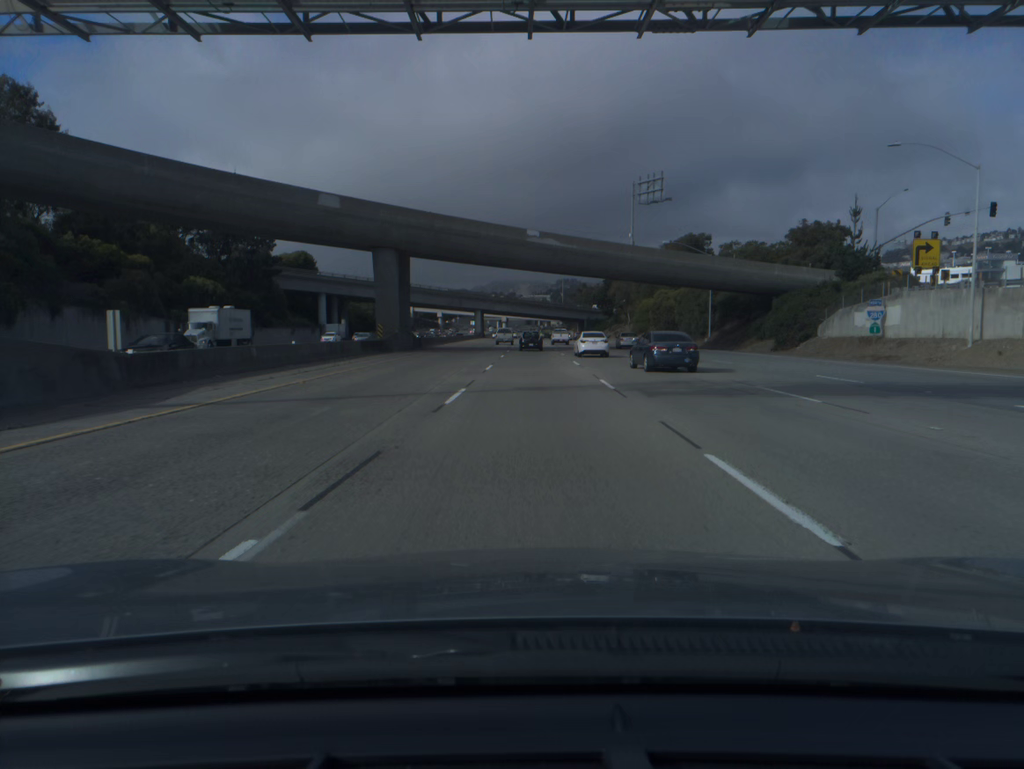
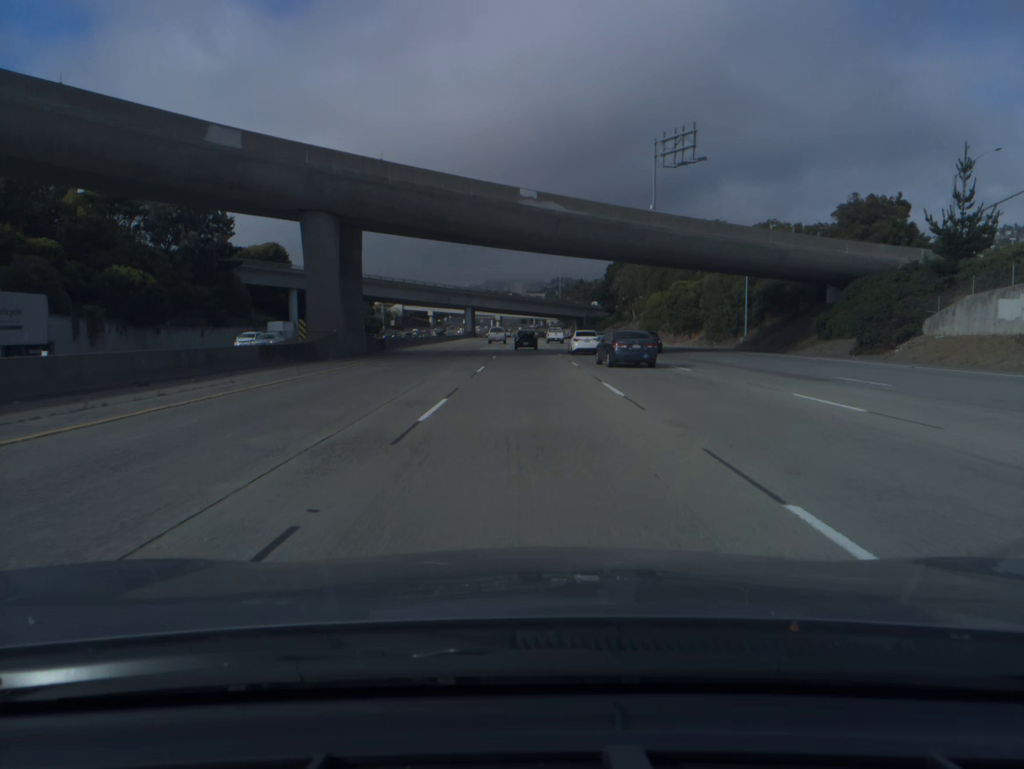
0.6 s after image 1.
(+0.1, +17.0) m; 0°
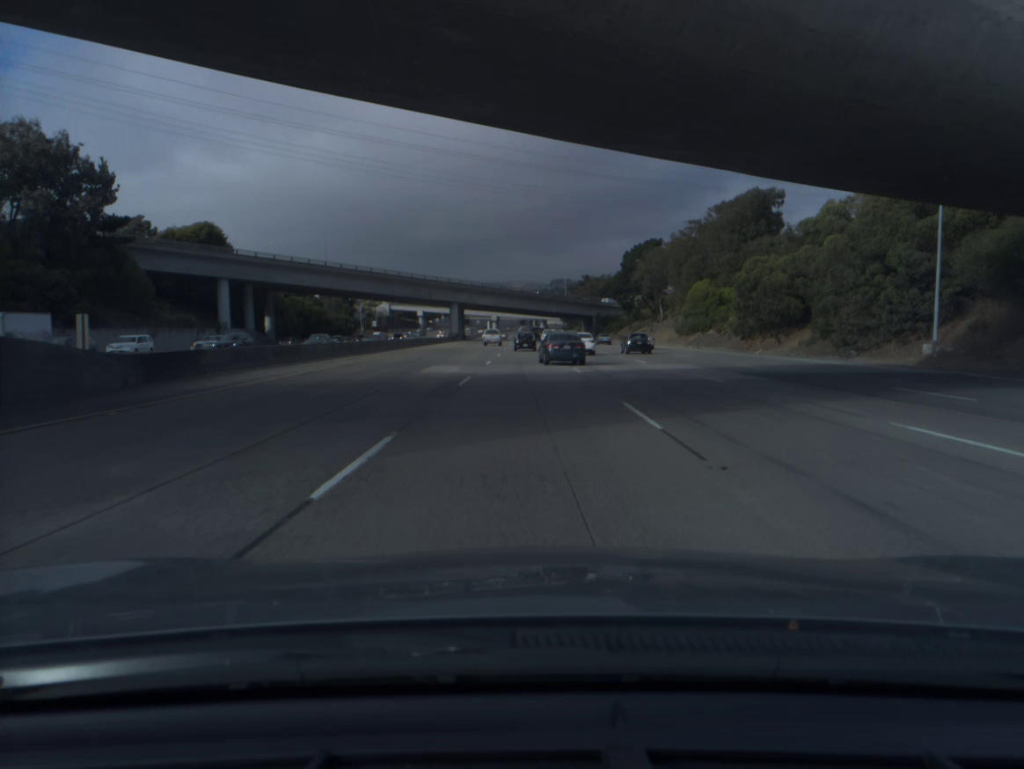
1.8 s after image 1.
(+0.1, +34.2) m; 0°
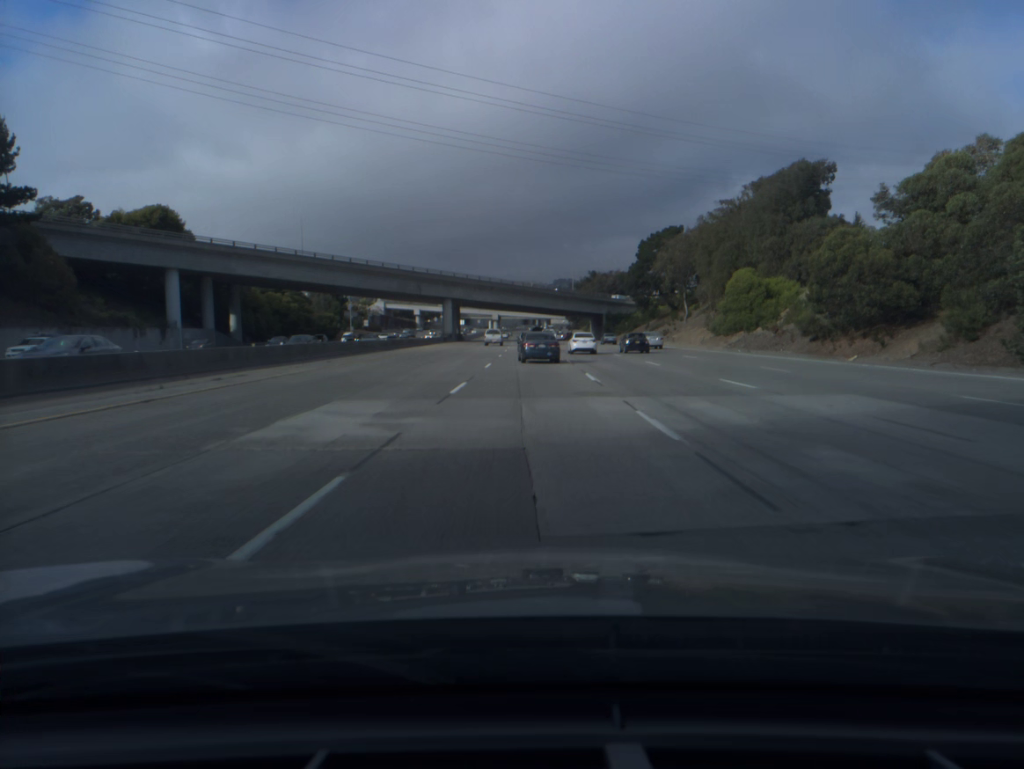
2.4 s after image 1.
(0.0, +17.3) m; 0°
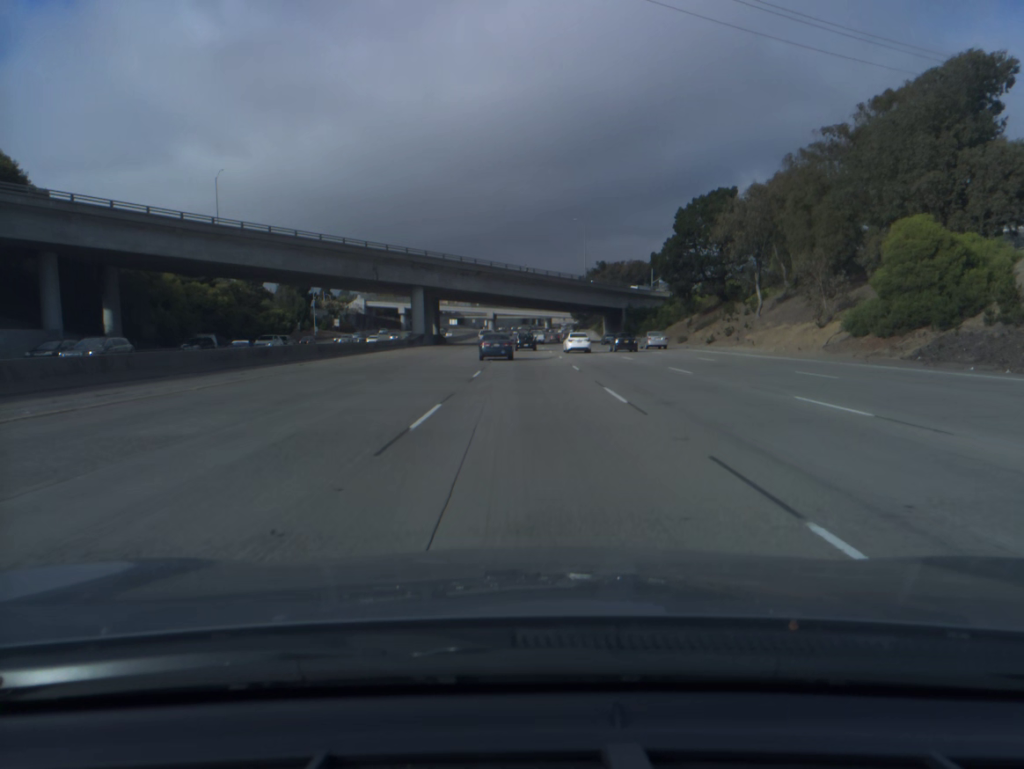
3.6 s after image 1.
(-0.1, +34.9) m; 0°
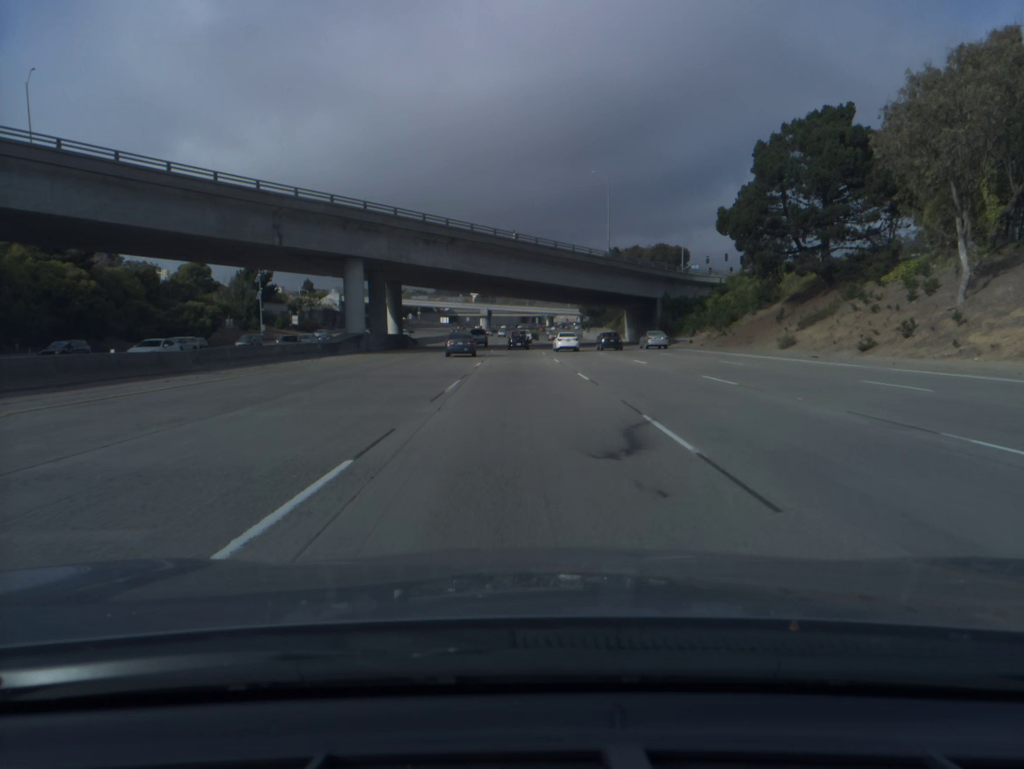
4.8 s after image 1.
(0.0, +35.4) m; 0°
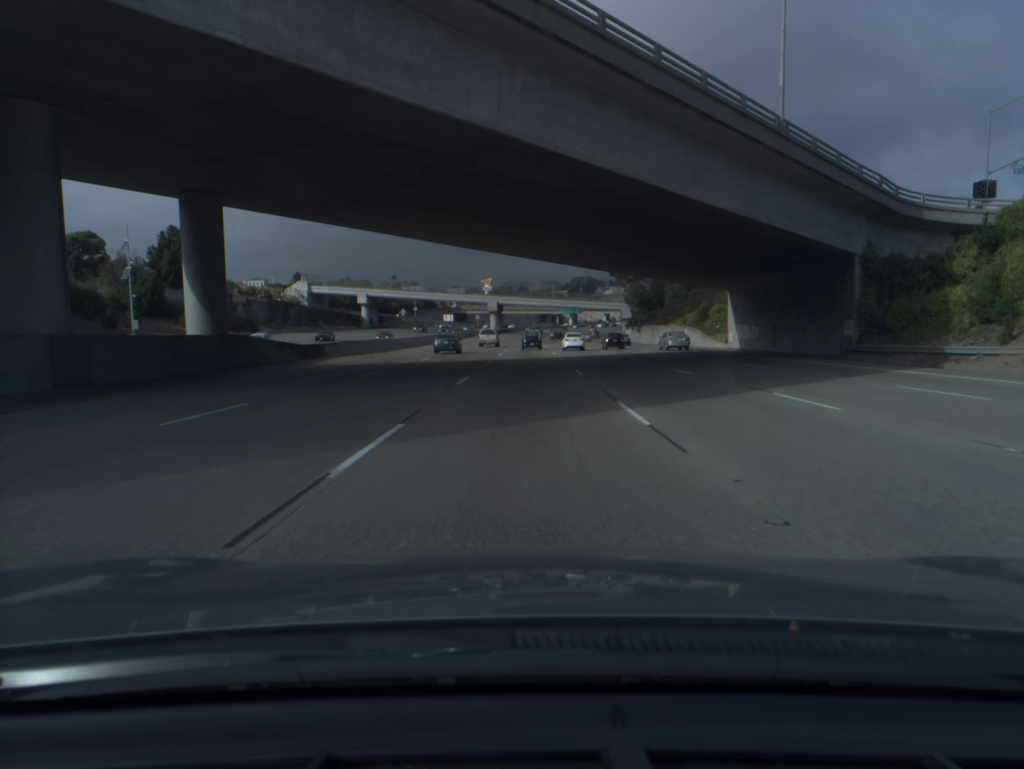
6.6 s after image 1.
(-0.7, +53.8) m; -1°
